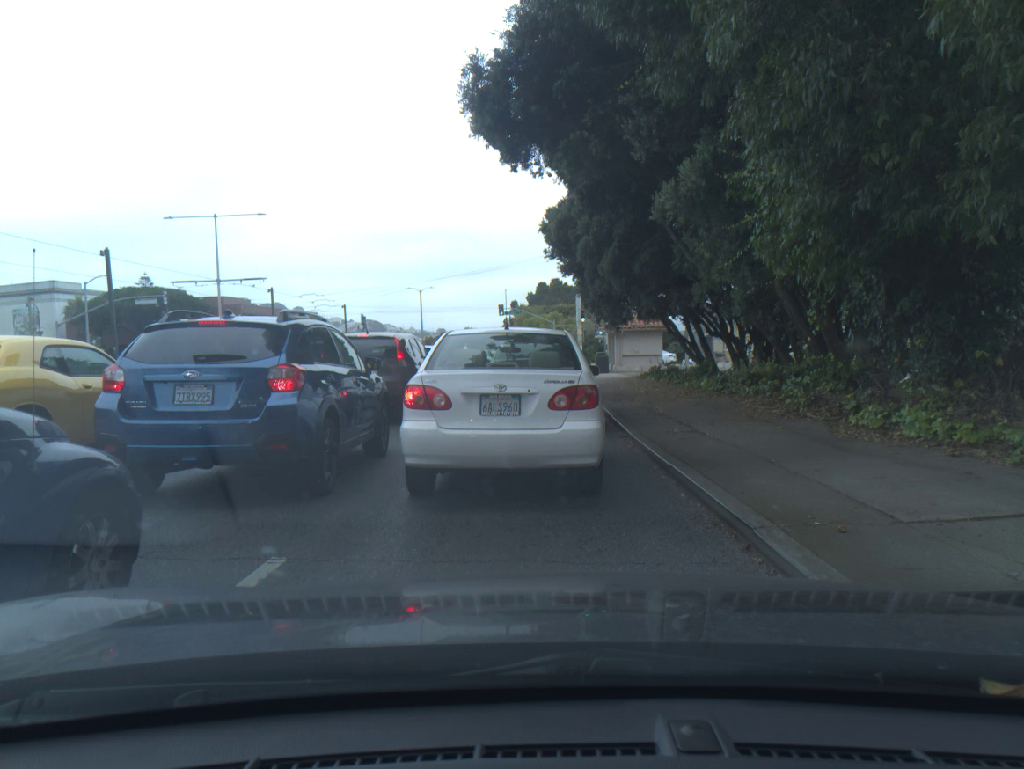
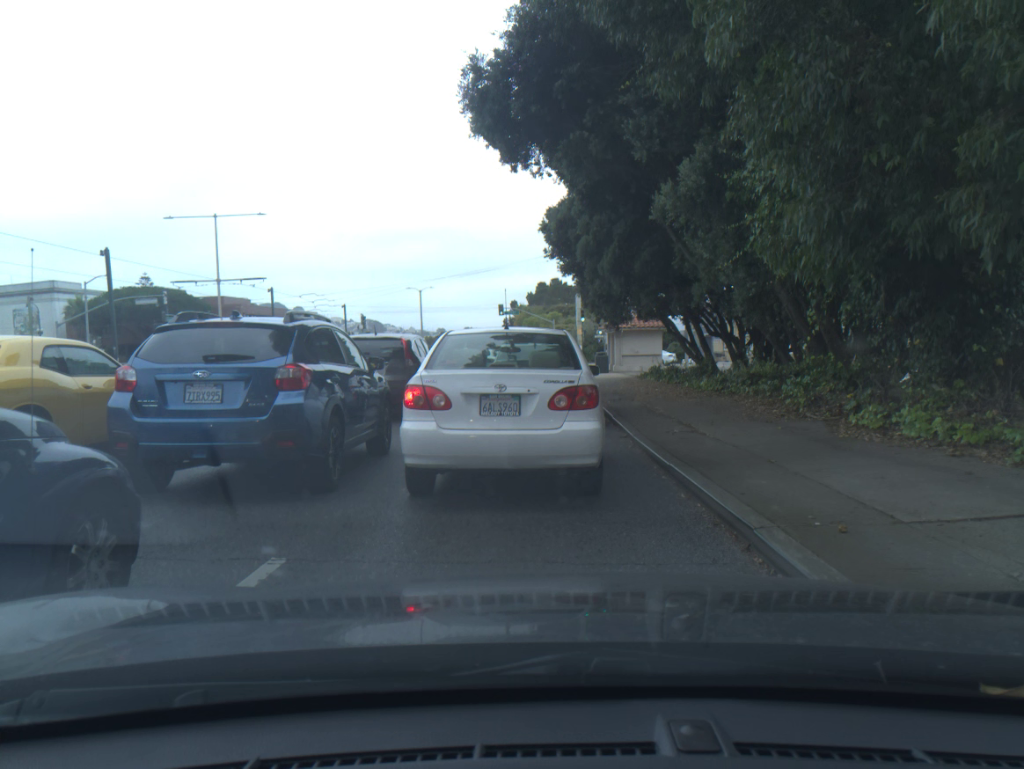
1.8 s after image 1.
(0.0, 0.0) m; 0°
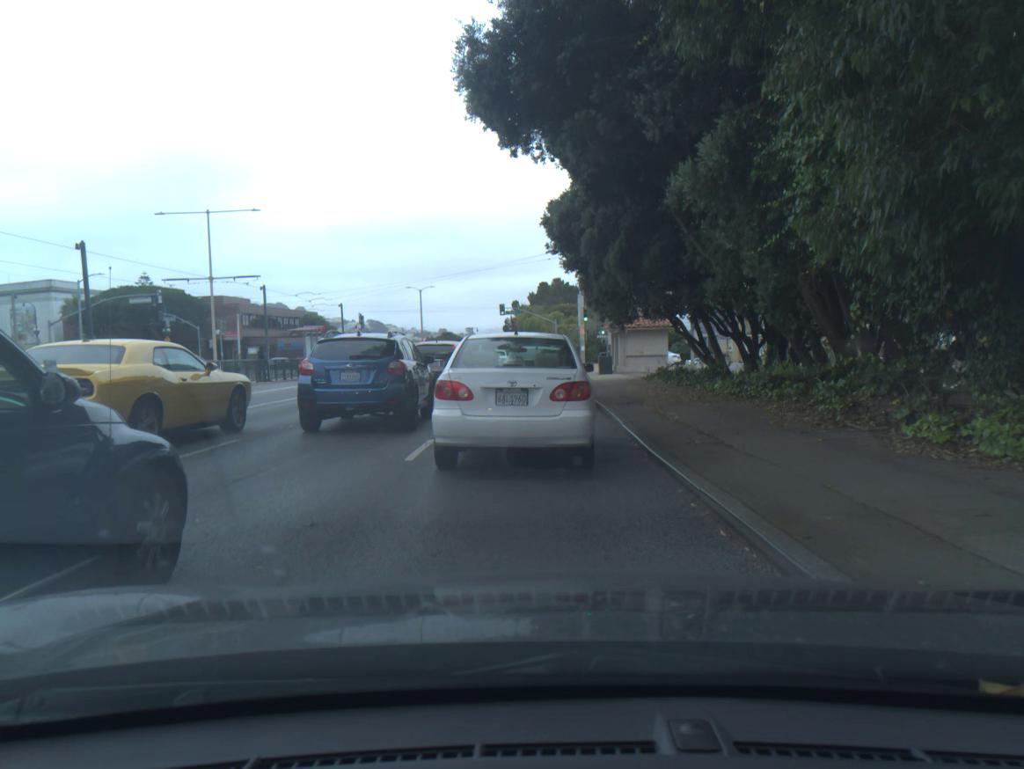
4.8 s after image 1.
(+0.2, +1.4) m; +1°
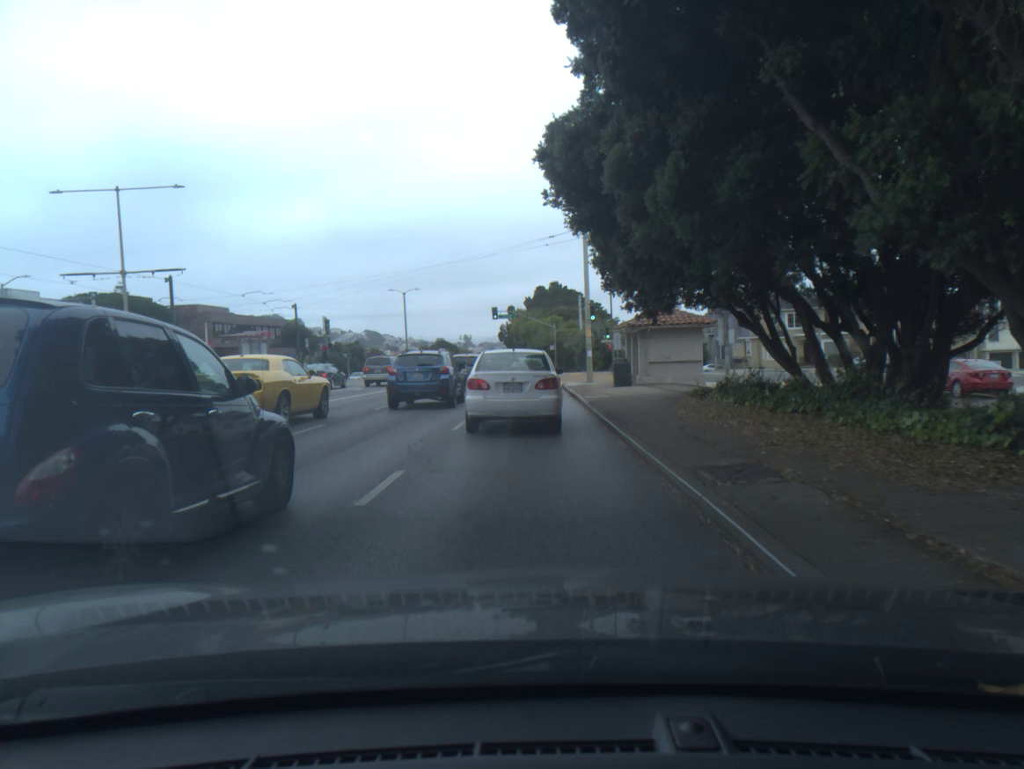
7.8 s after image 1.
(+0.7, +9.3) m; +2°
